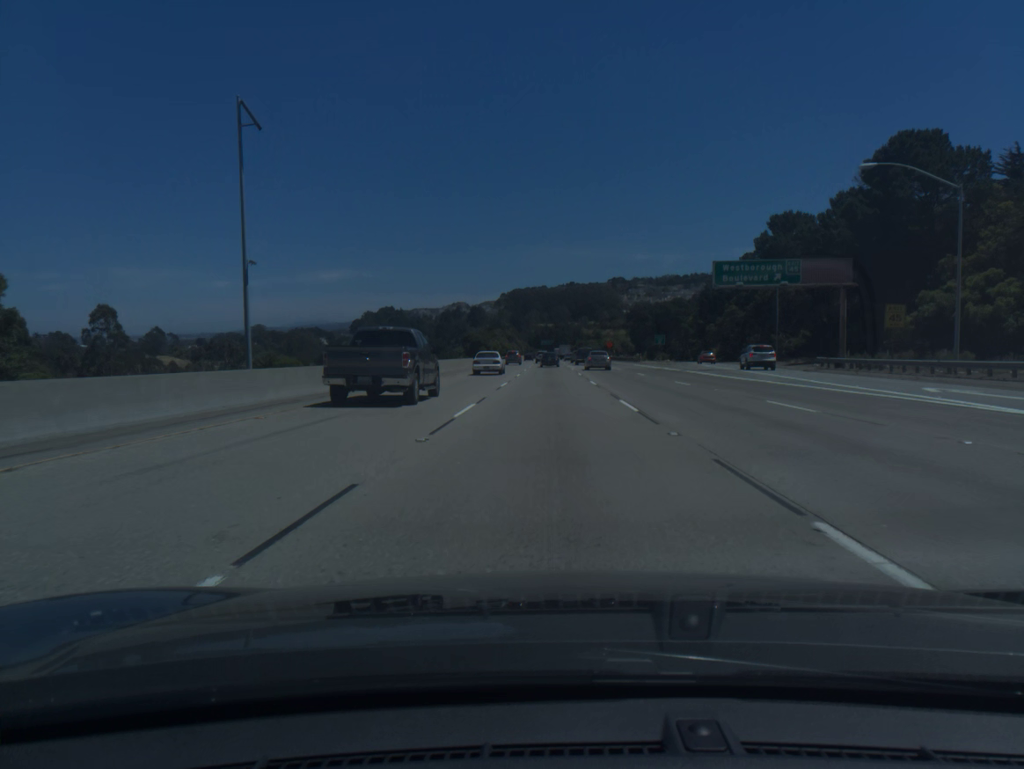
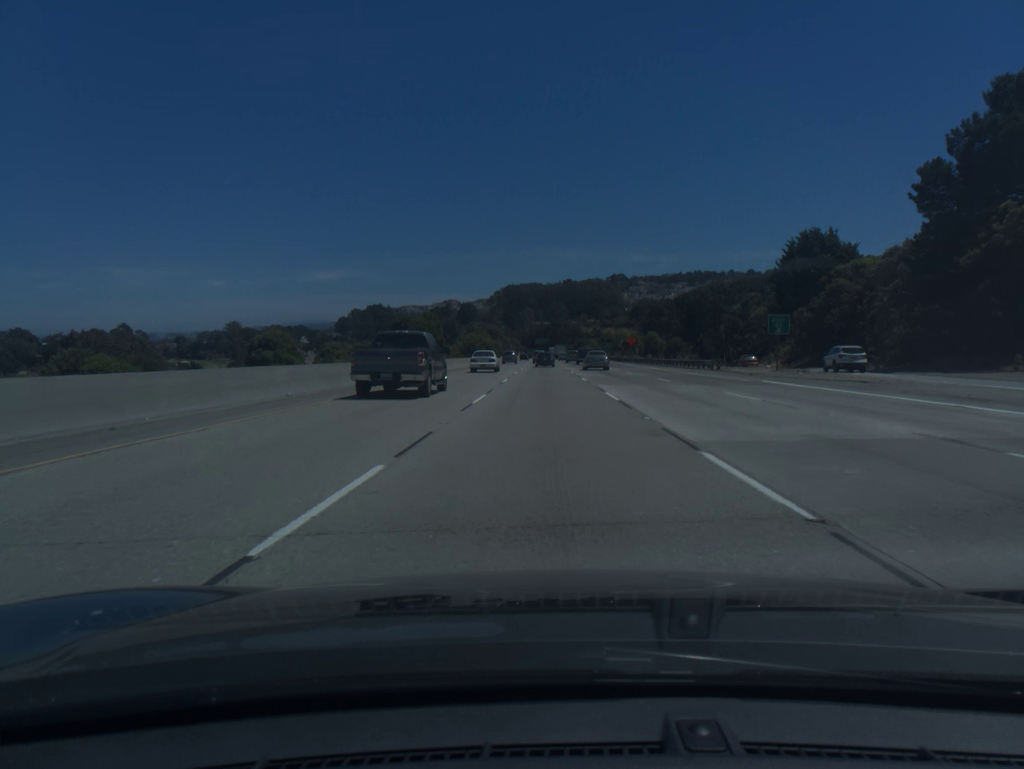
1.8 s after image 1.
(+0.1, +54.5) m; 0°
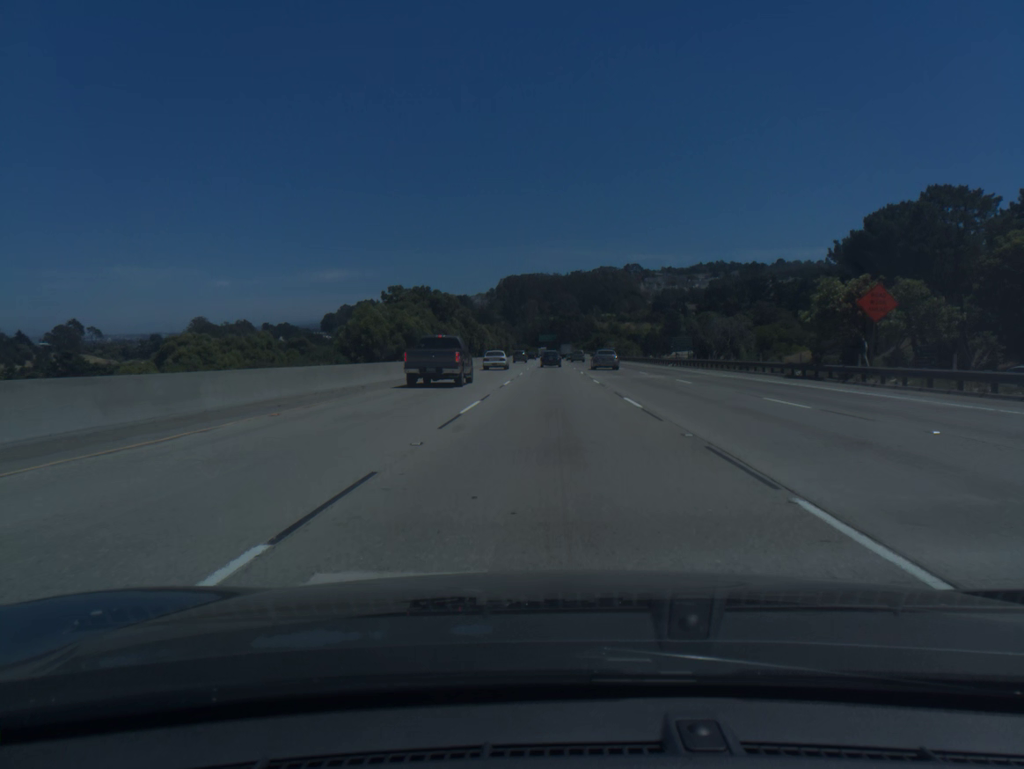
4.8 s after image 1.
(-0.2, +90.9) m; 0°
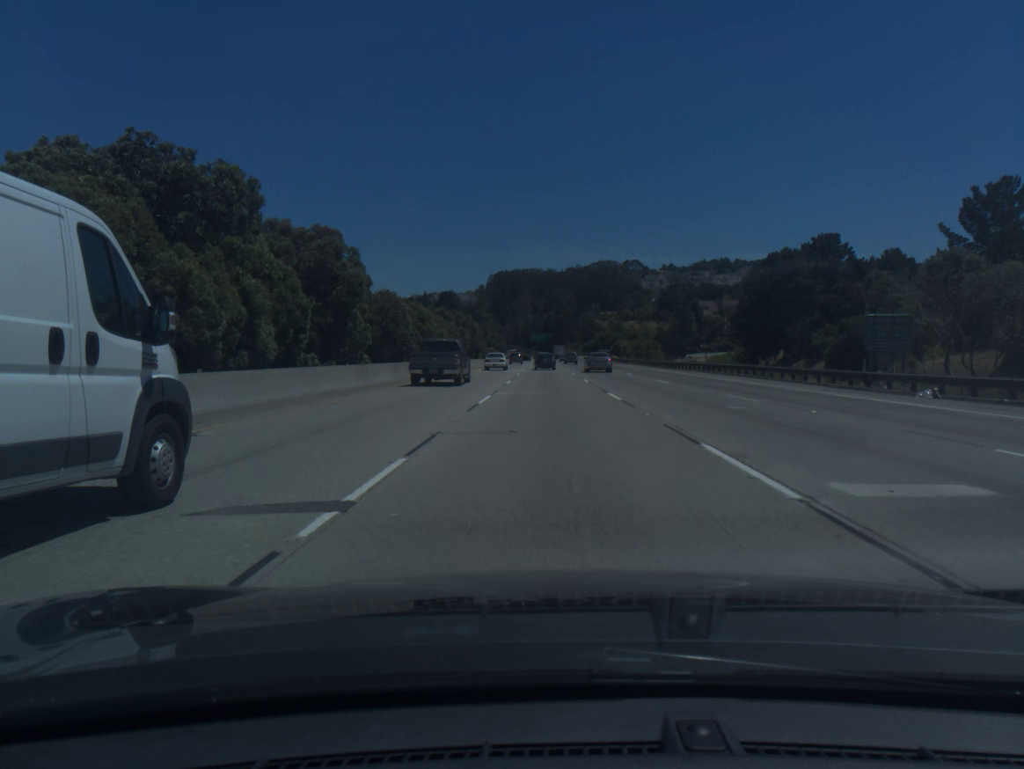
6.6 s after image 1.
(+0.2, +54.5) m; 0°
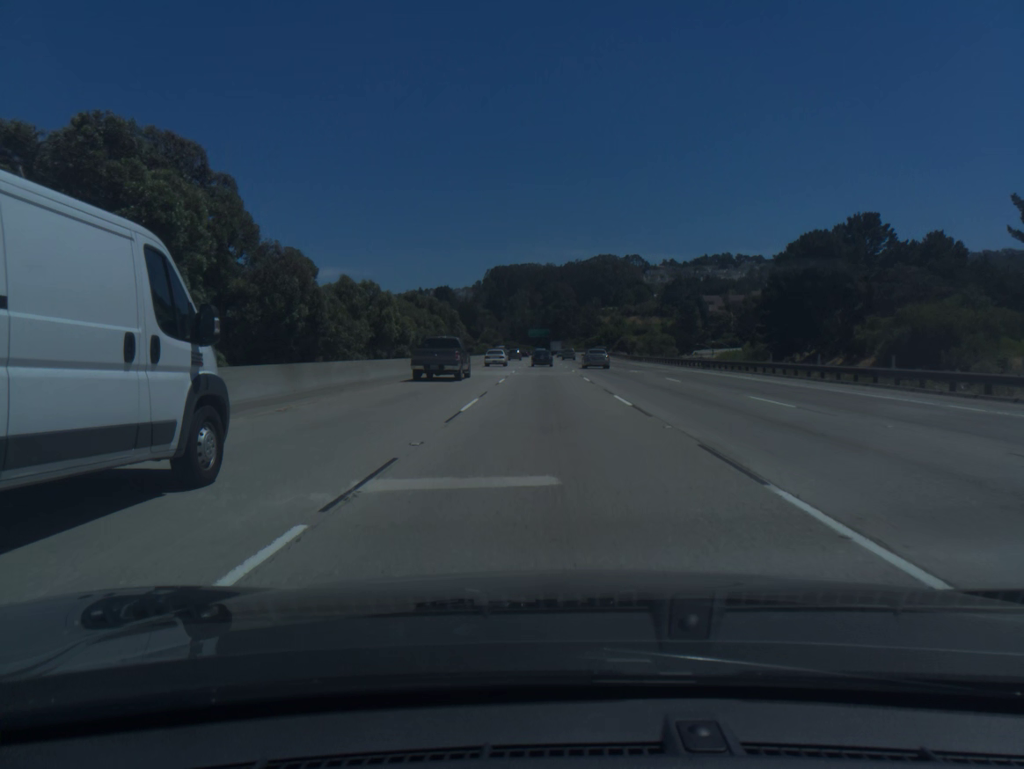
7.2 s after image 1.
(0.0, +18.1) m; 0°
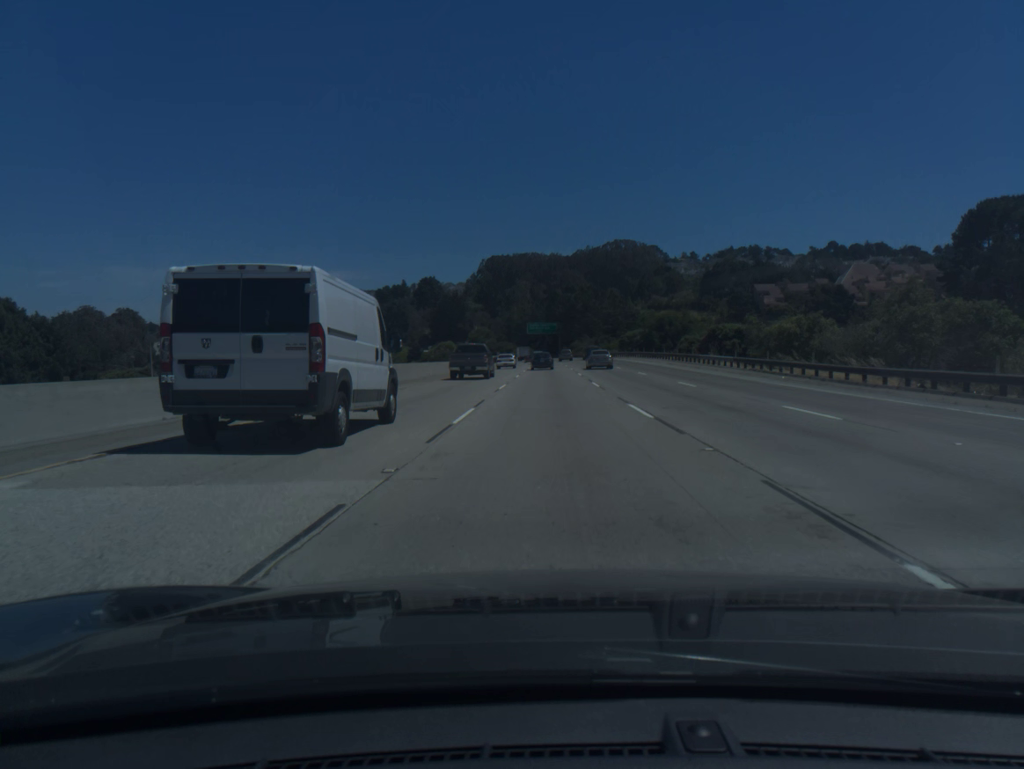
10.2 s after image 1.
(-0.4, +89.9) m; 0°
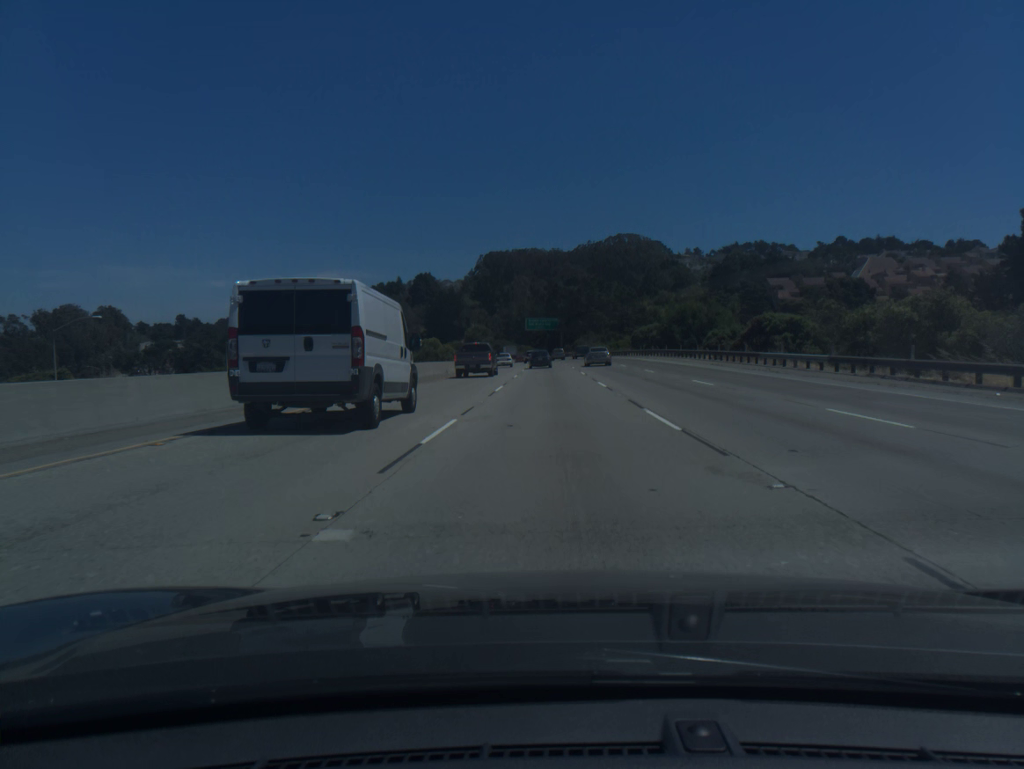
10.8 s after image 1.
(0.0, +17.8) m; 0°
